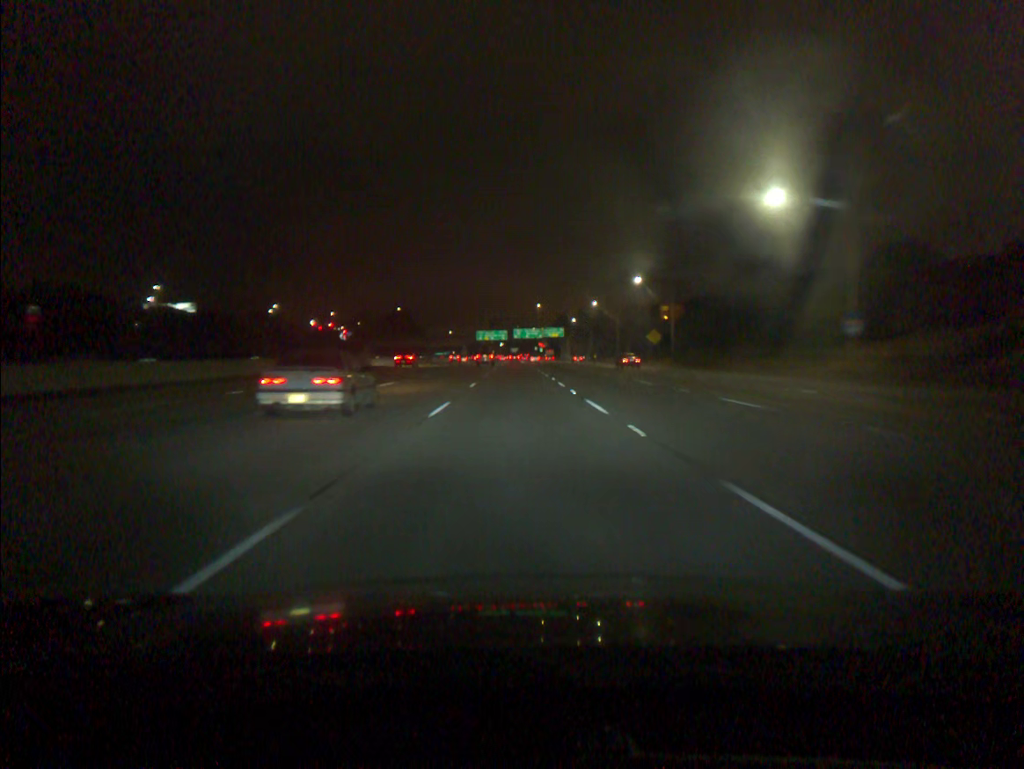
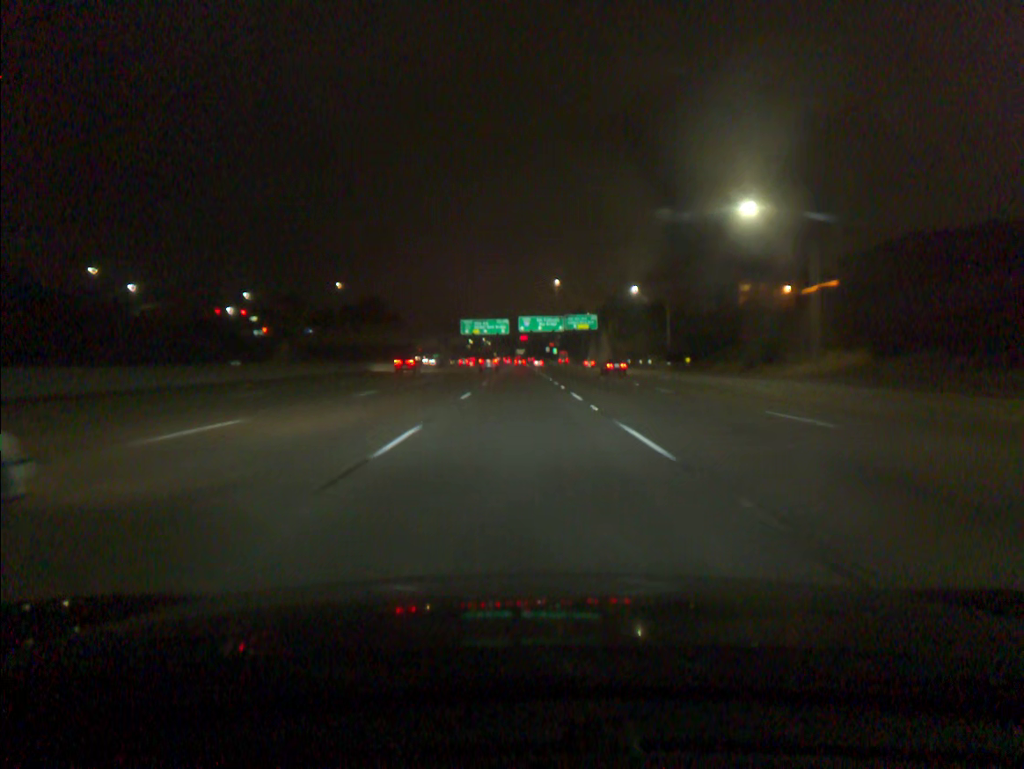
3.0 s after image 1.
(-0.5, +91.5) m; 0°
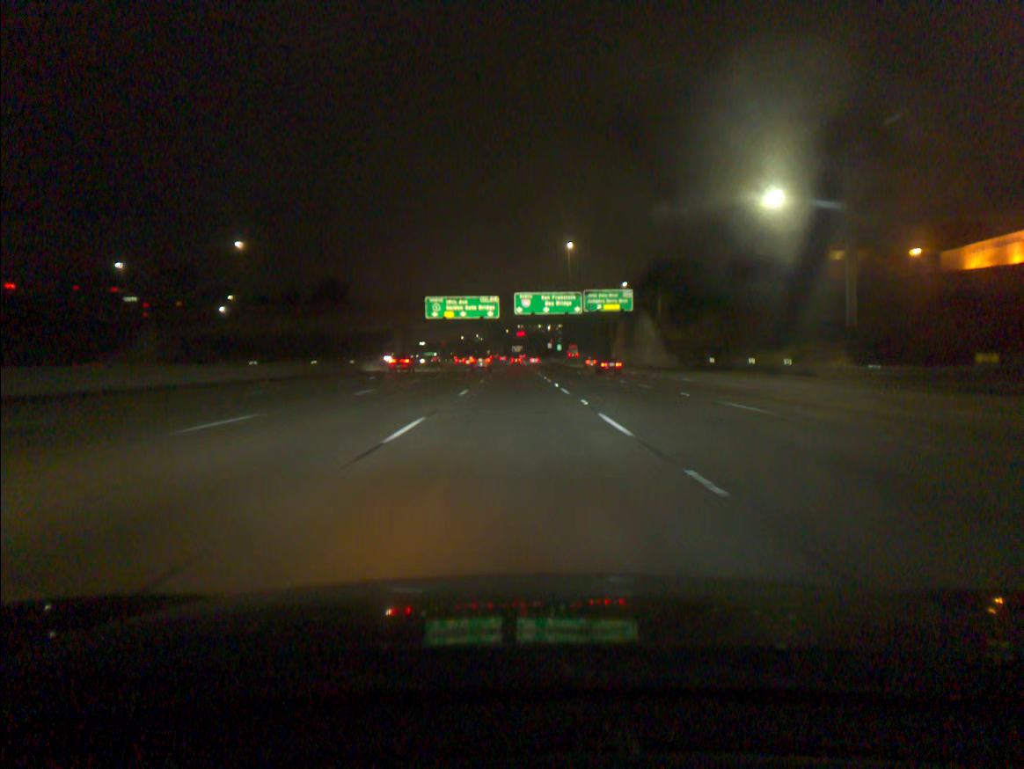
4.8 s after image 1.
(+0.2, +54.7) m; 0°
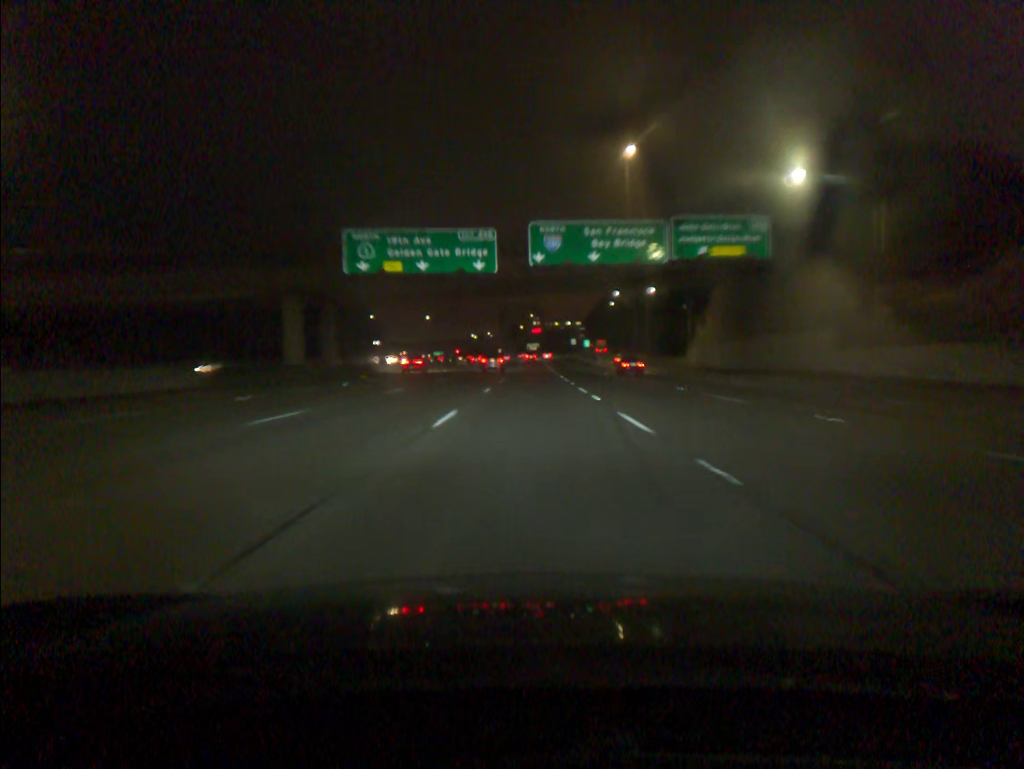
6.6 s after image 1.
(-0.3, +54.8) m; -1°
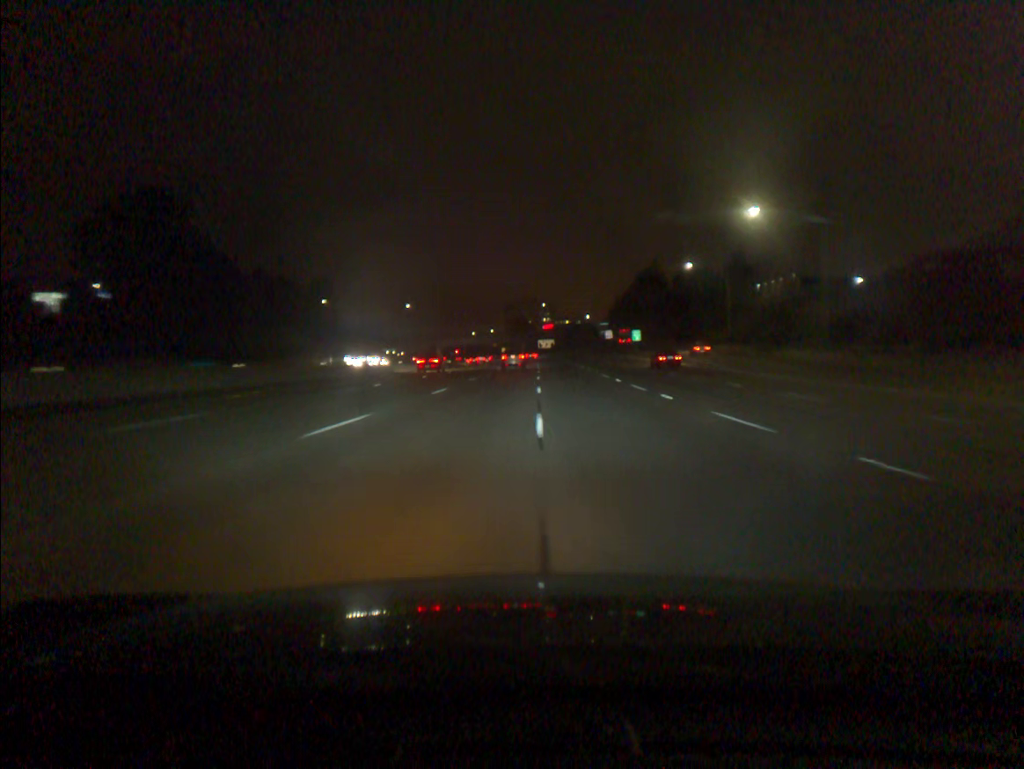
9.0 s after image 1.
(-0.5, +73.3) m; 0°
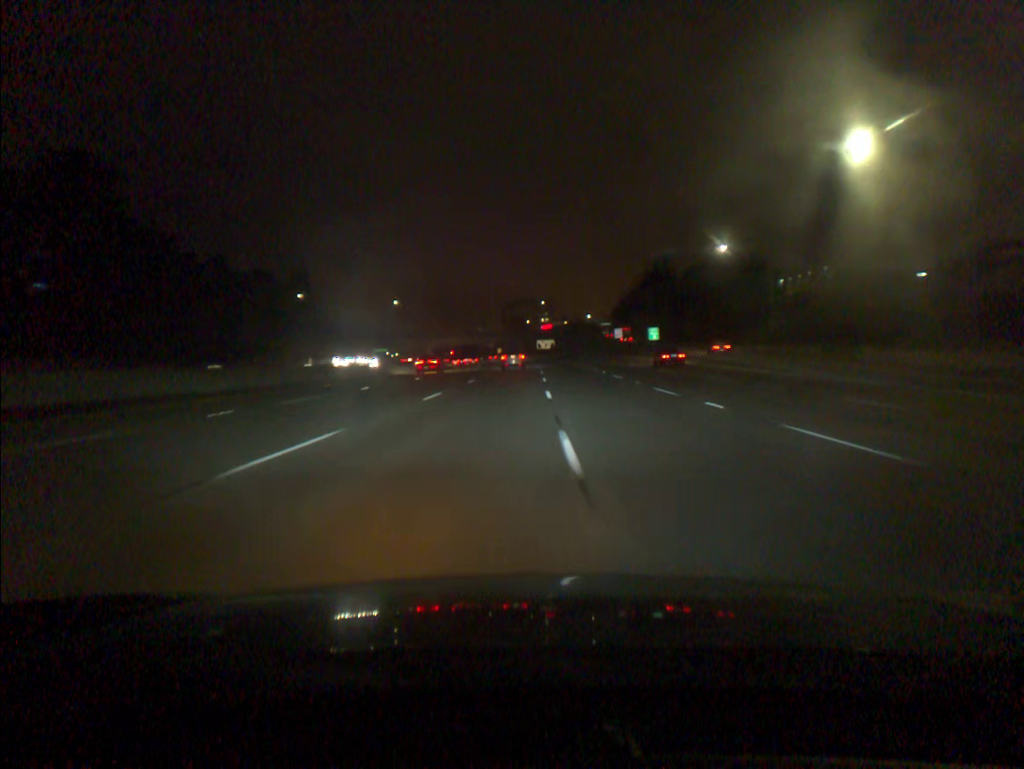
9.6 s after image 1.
(0.0, +18.3) m; 0°
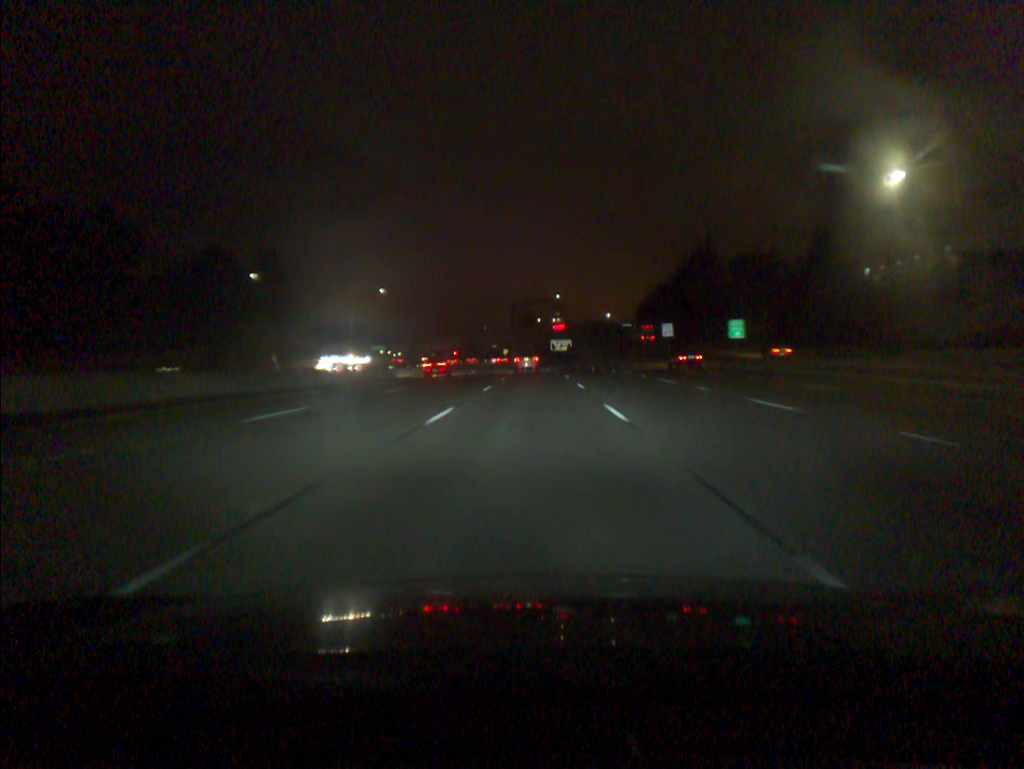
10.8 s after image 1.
(-0.3, +36.4) m; -1°
